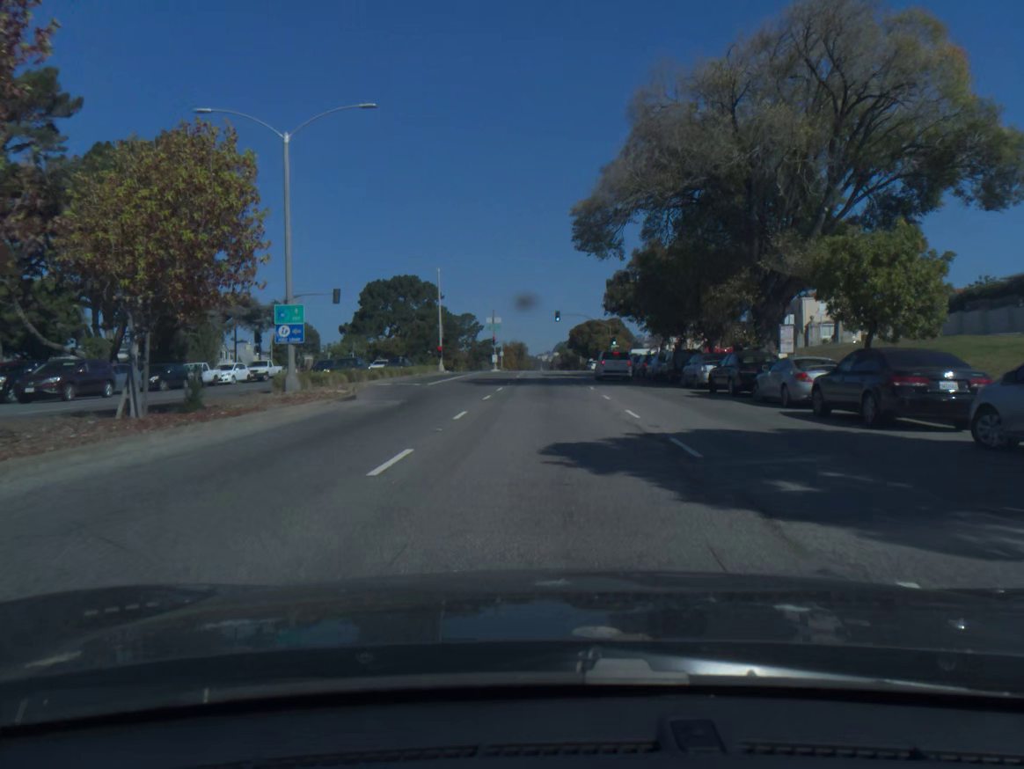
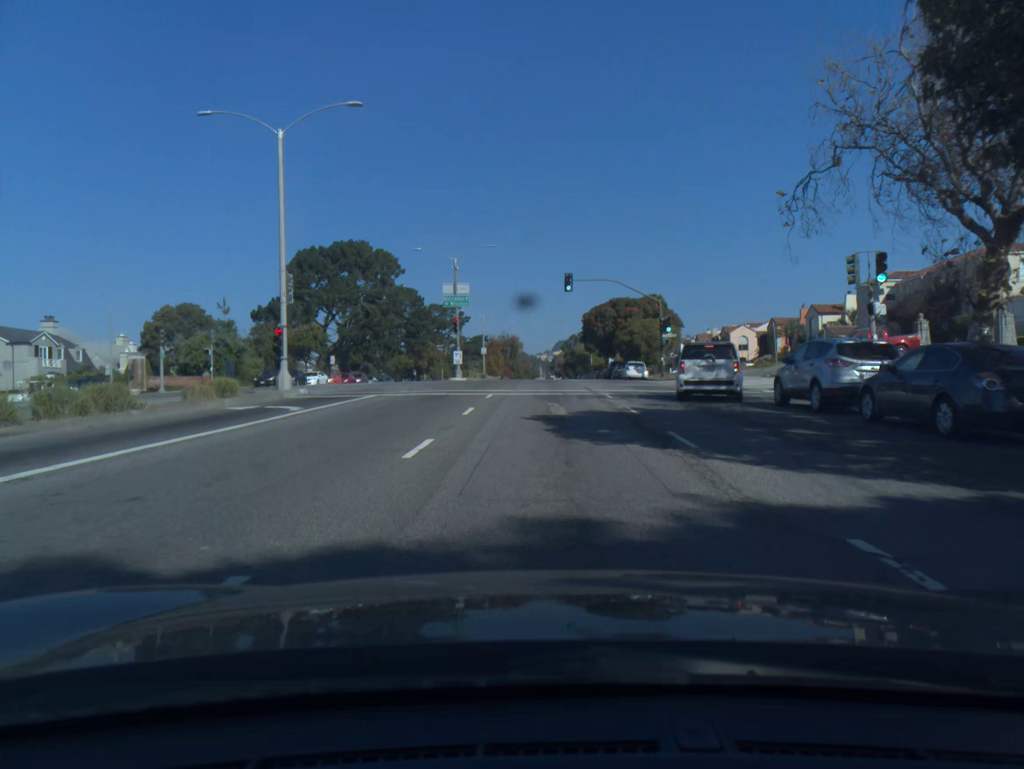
(-0.1, +41.8) m; 0°
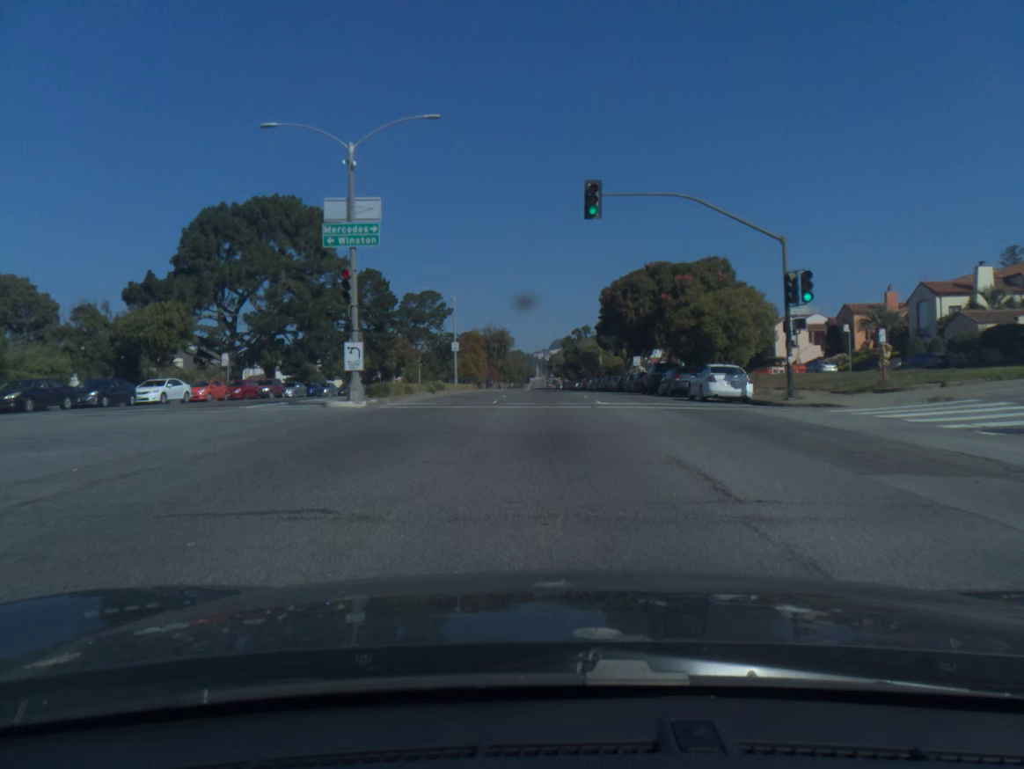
(+0.1, +29.7) m; 0°
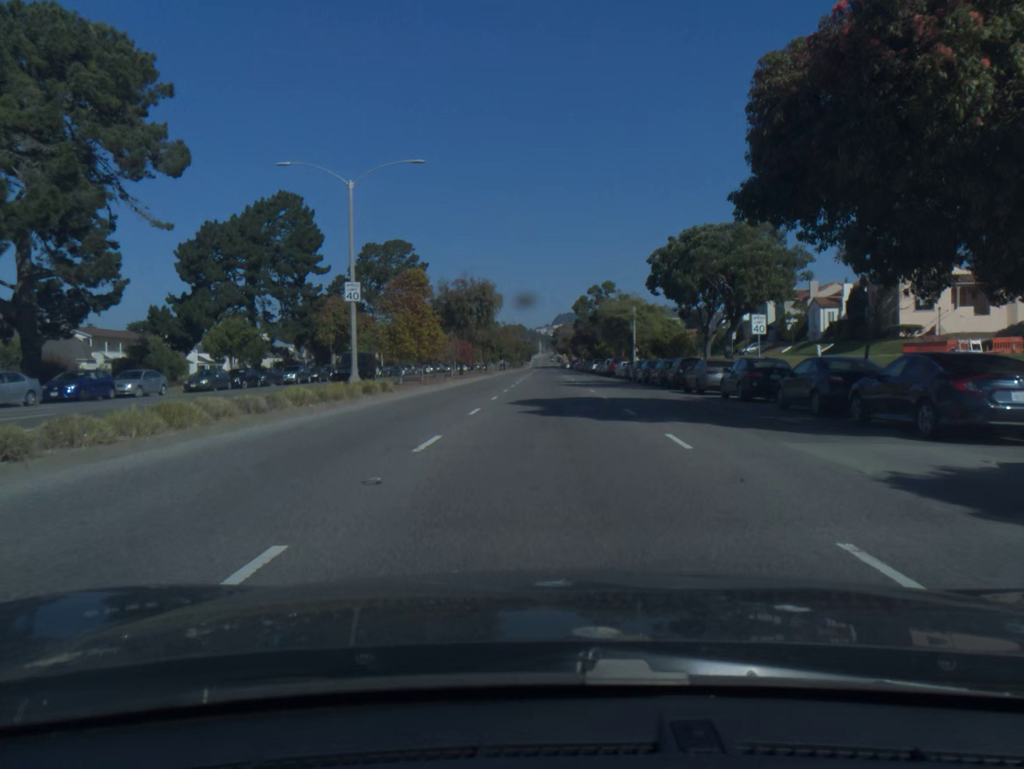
(0.0, +37.9) m; 0°
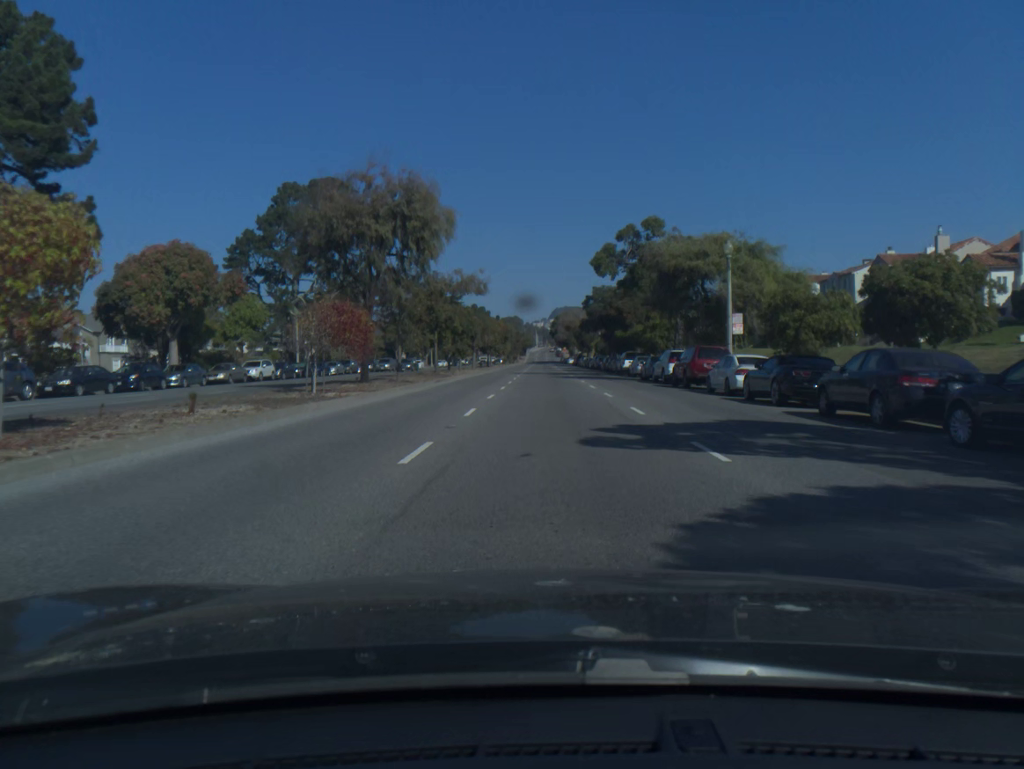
(0.0, +37.9) m; 0°
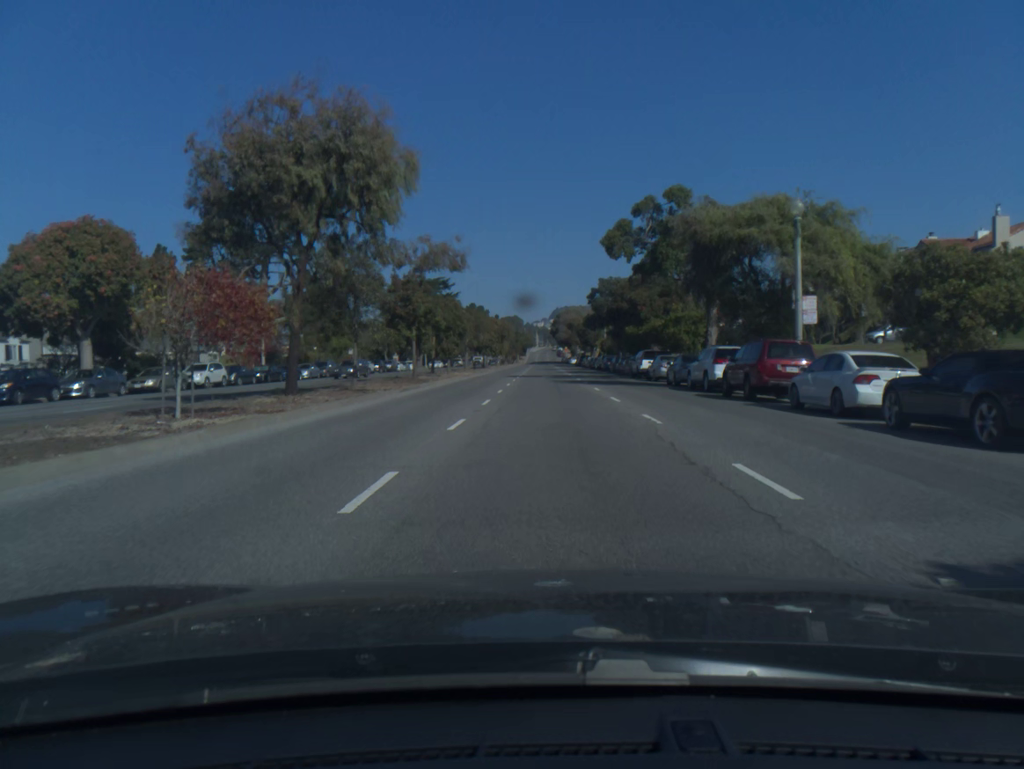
(0.0, +9.7) m; 0°
